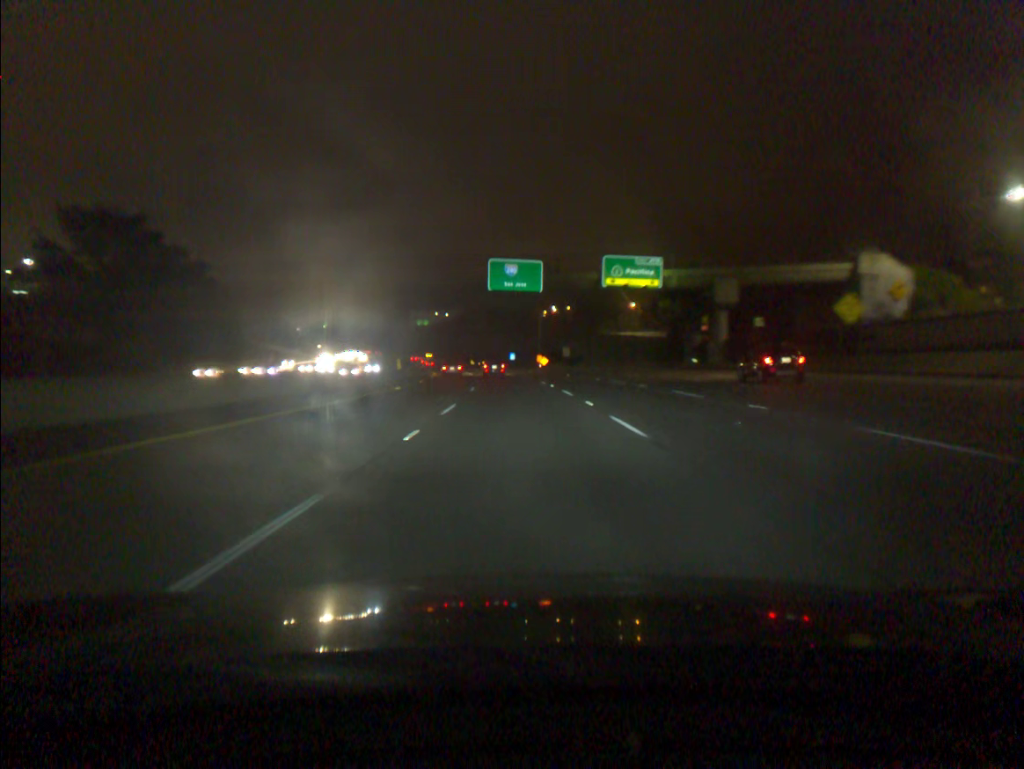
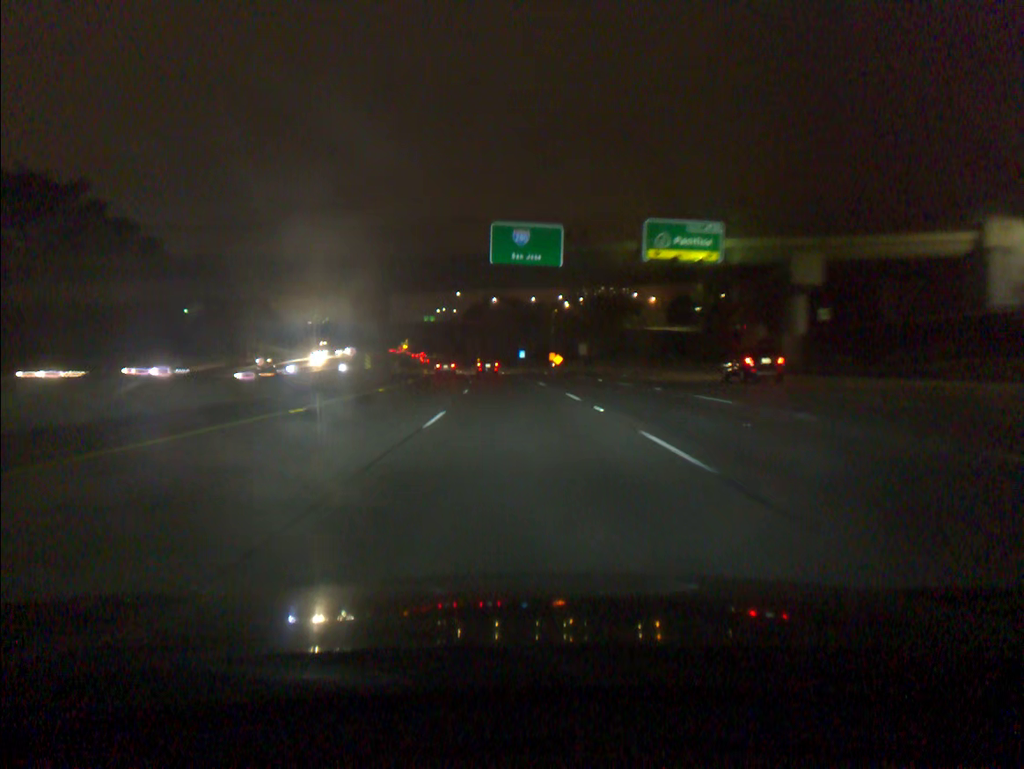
(-0.1, +18.1) m; -1°
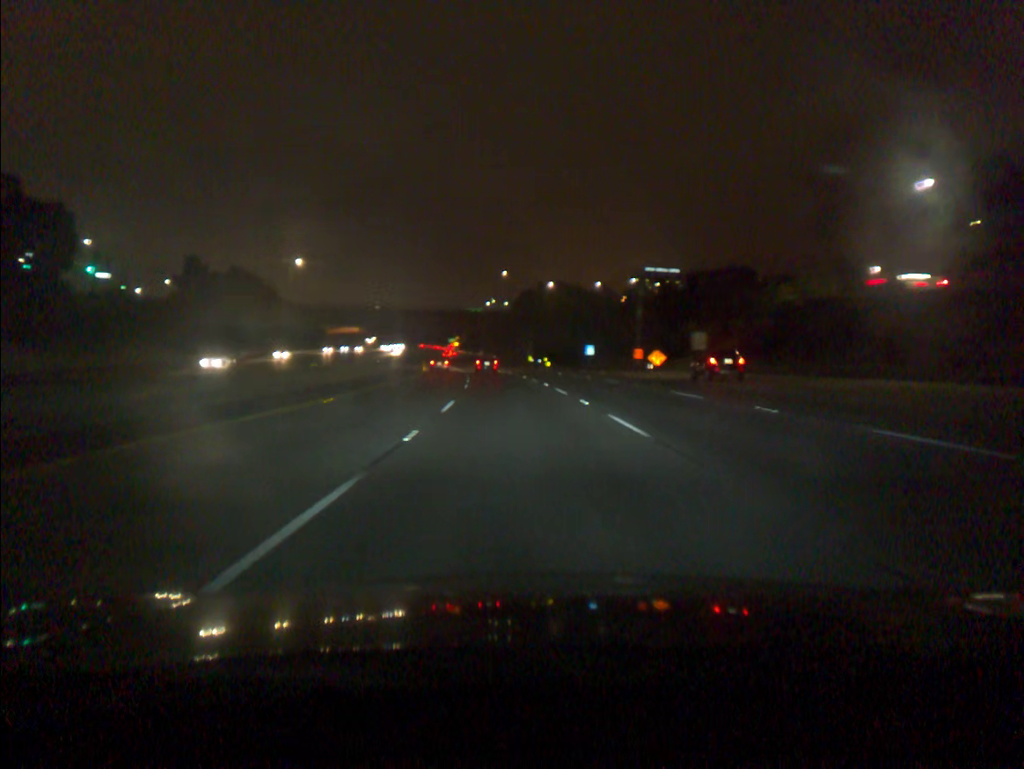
(-1.8, +54.7) m; -4°
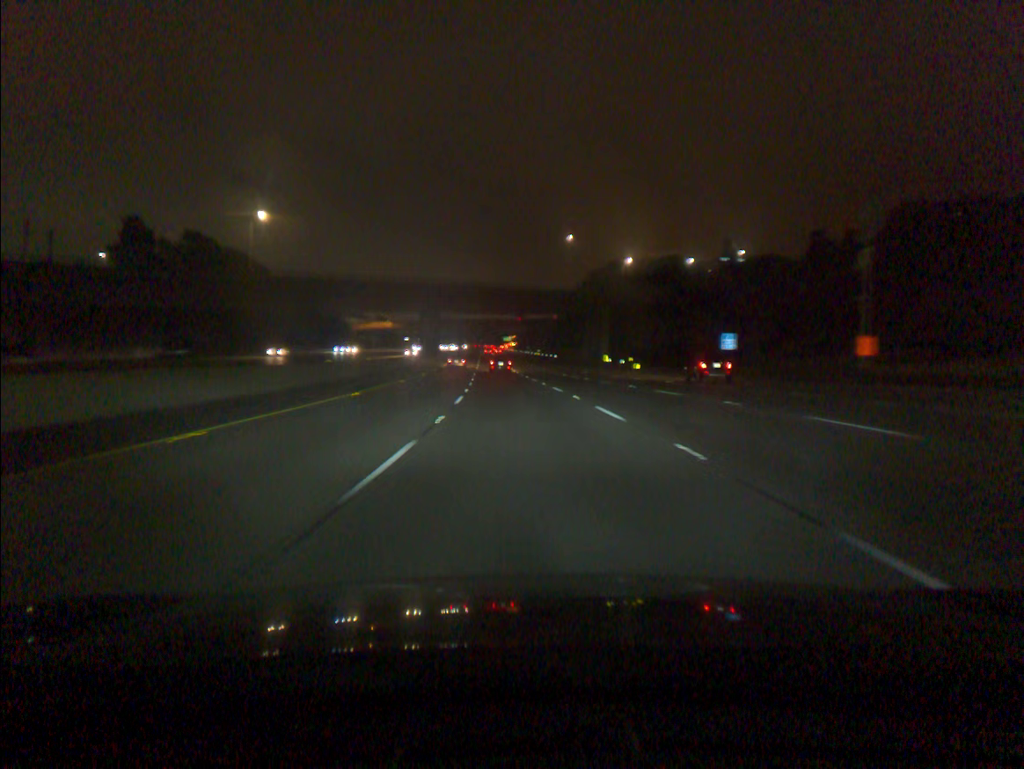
(-2.1, +54.9) m; -4°
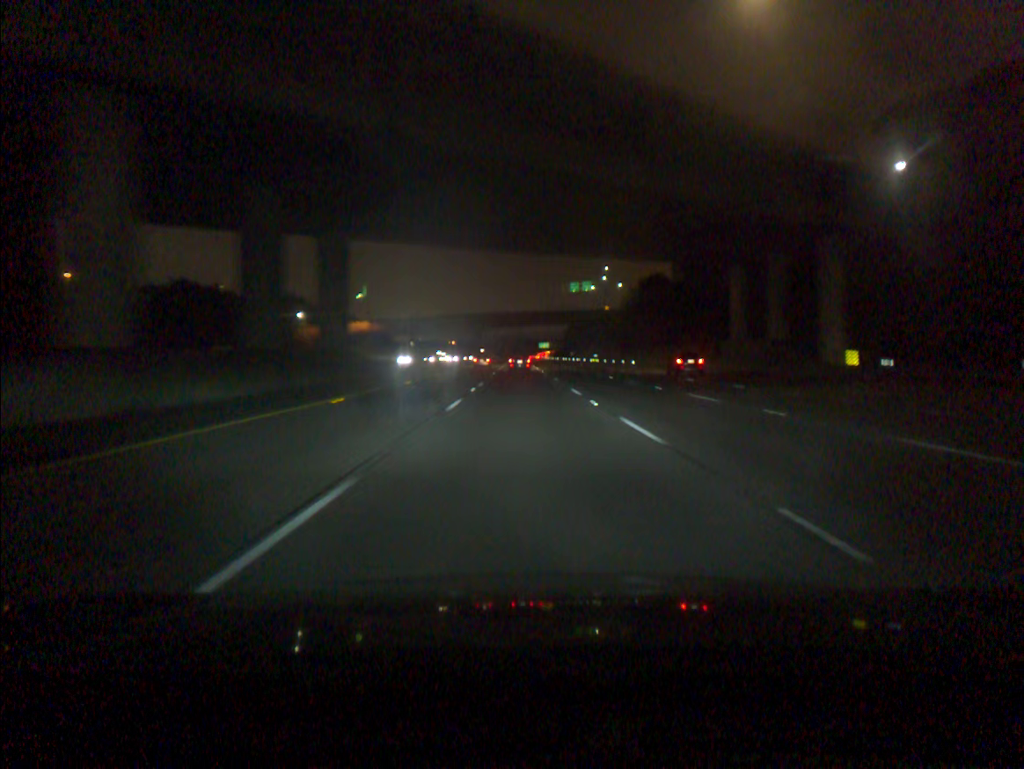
(-3.1, +91.5) m; -2°
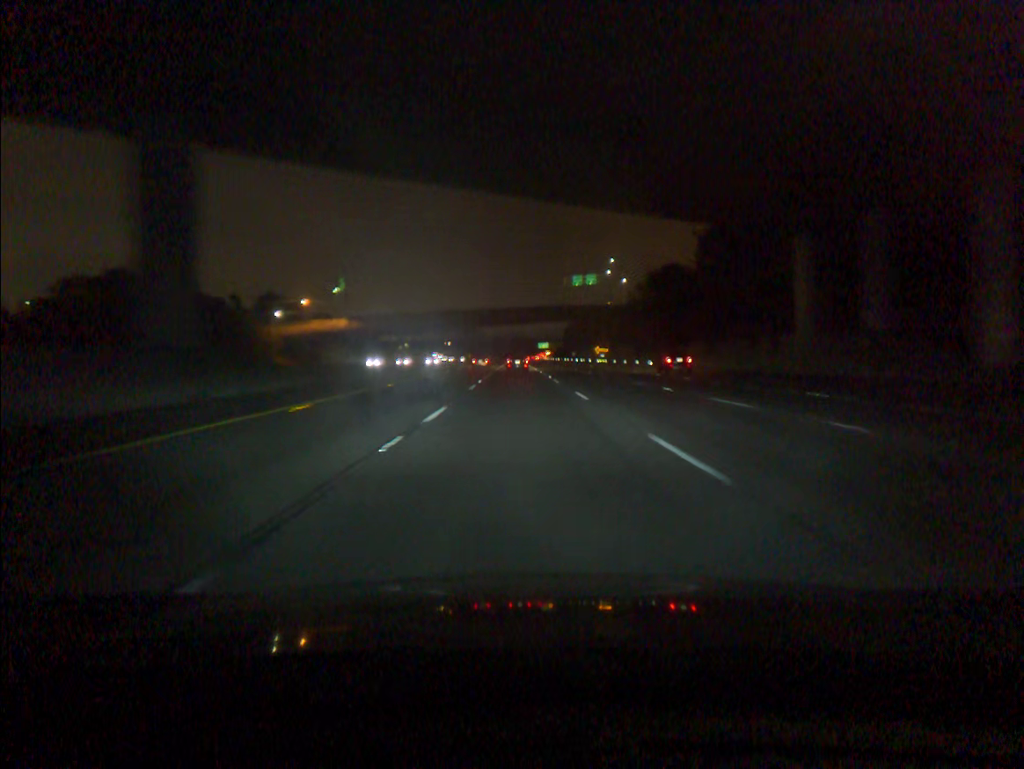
(0.0, +18.2) m; 0°
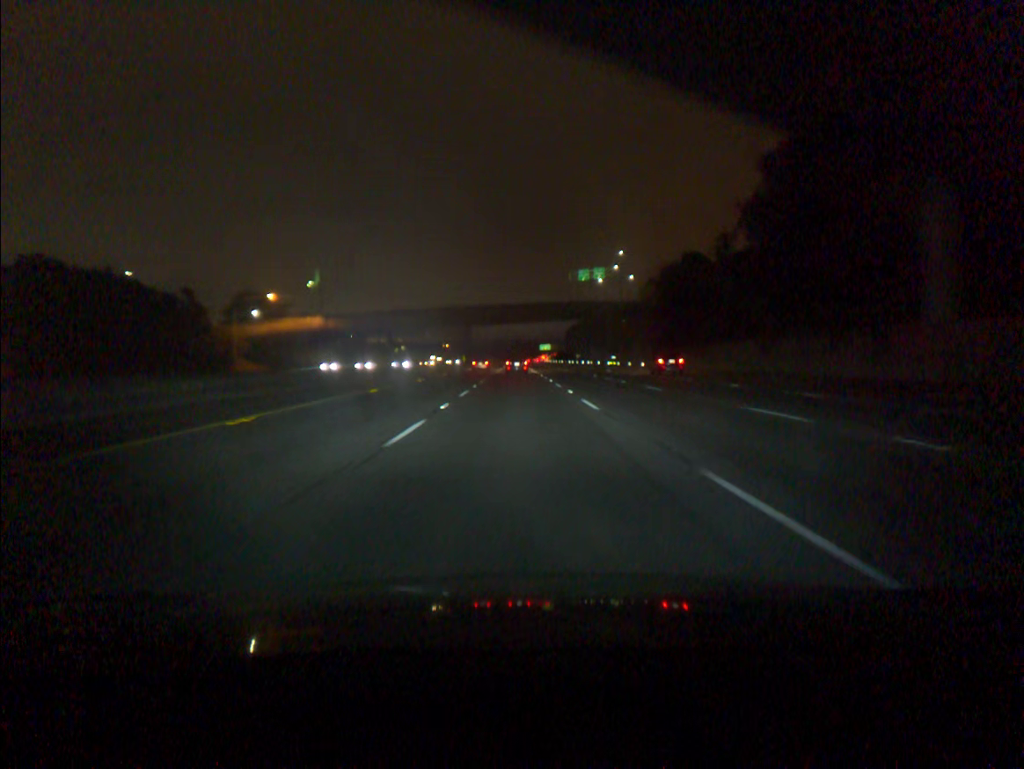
(0.0, +18.1) m; 0°
